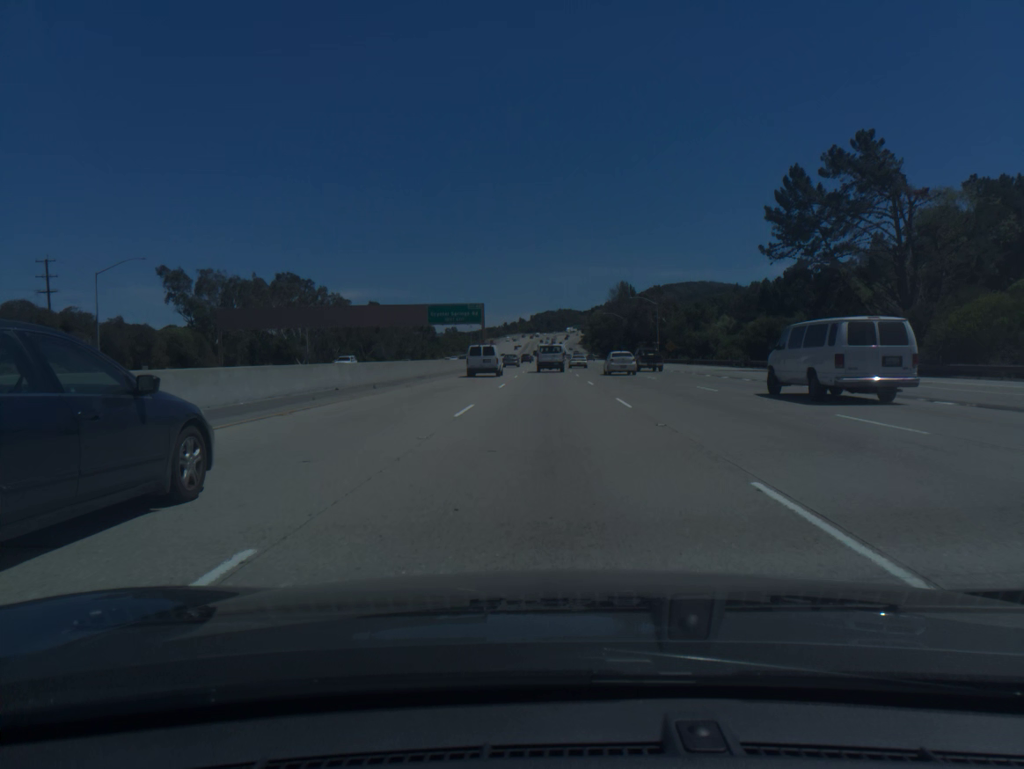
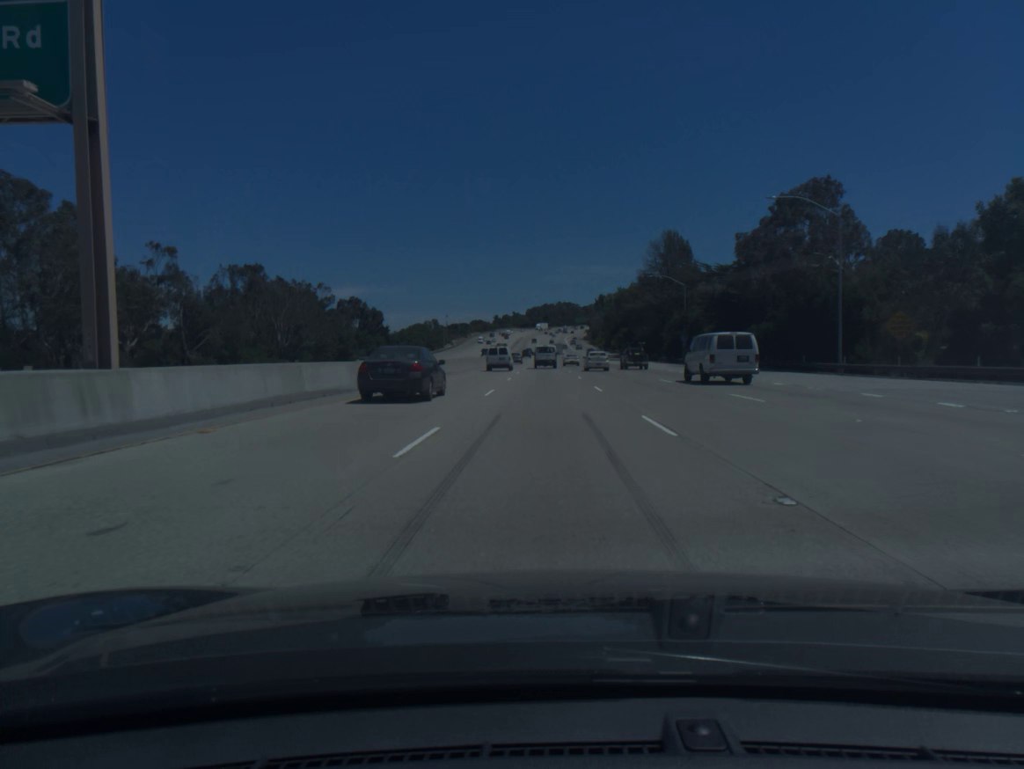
(0.0, +91.7) m; 0°
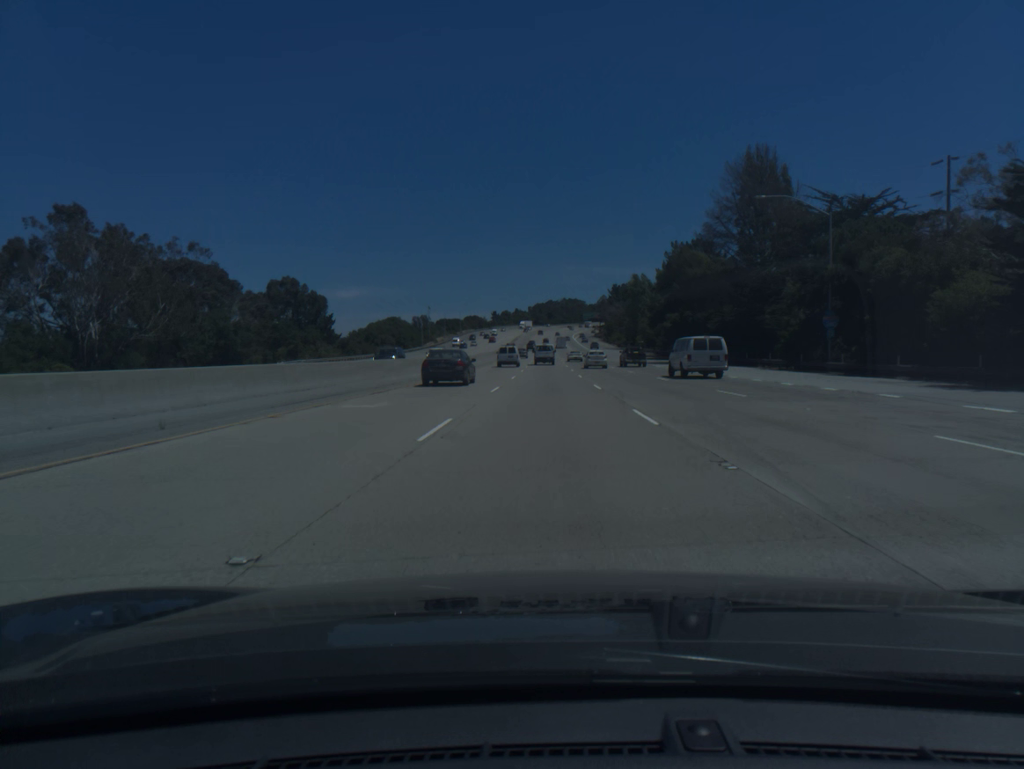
(-0.1, +55.1) m; 0°
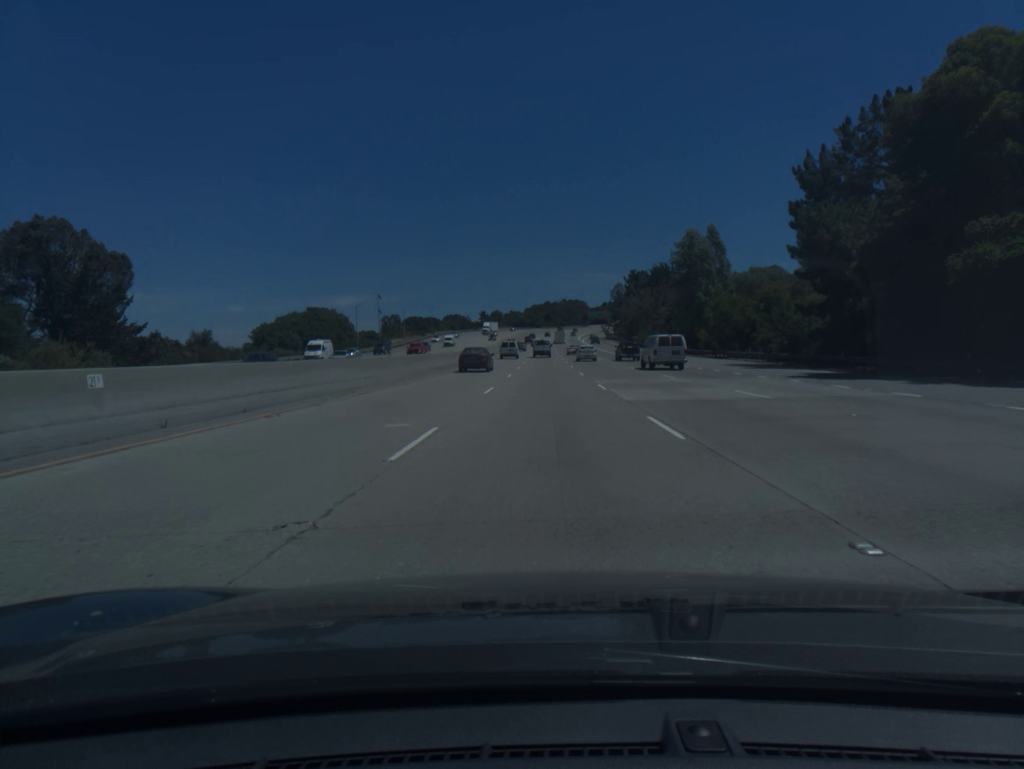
(+0.1, +73.5) m; 0°
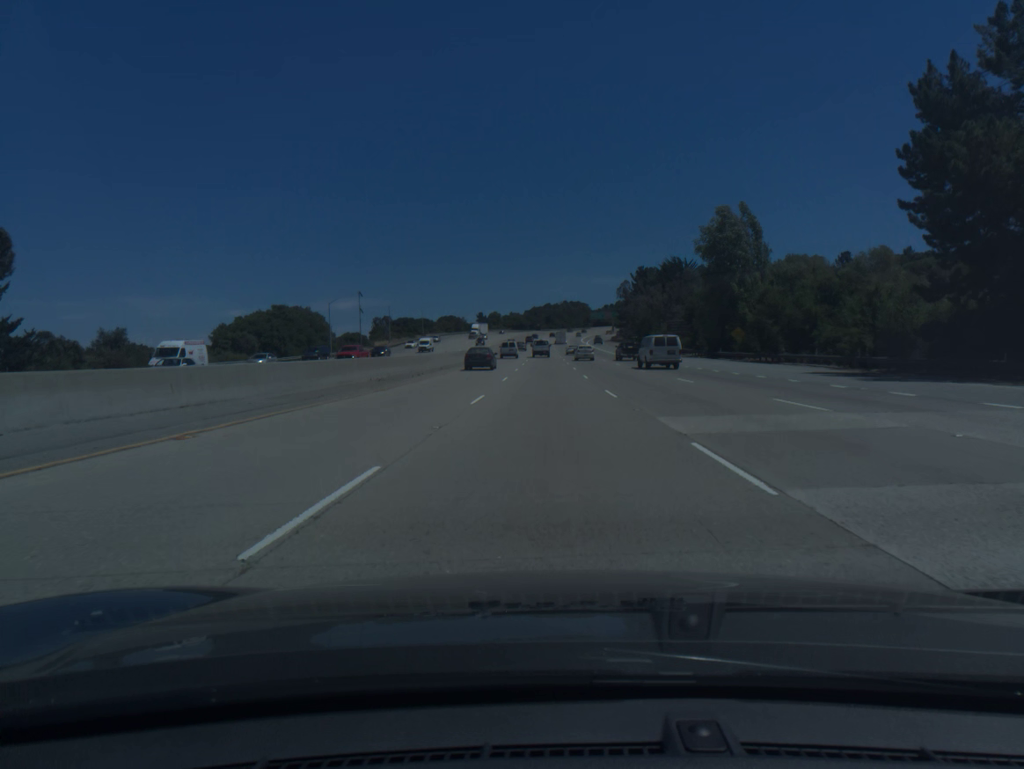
(0.0, +18.3) m; 0°
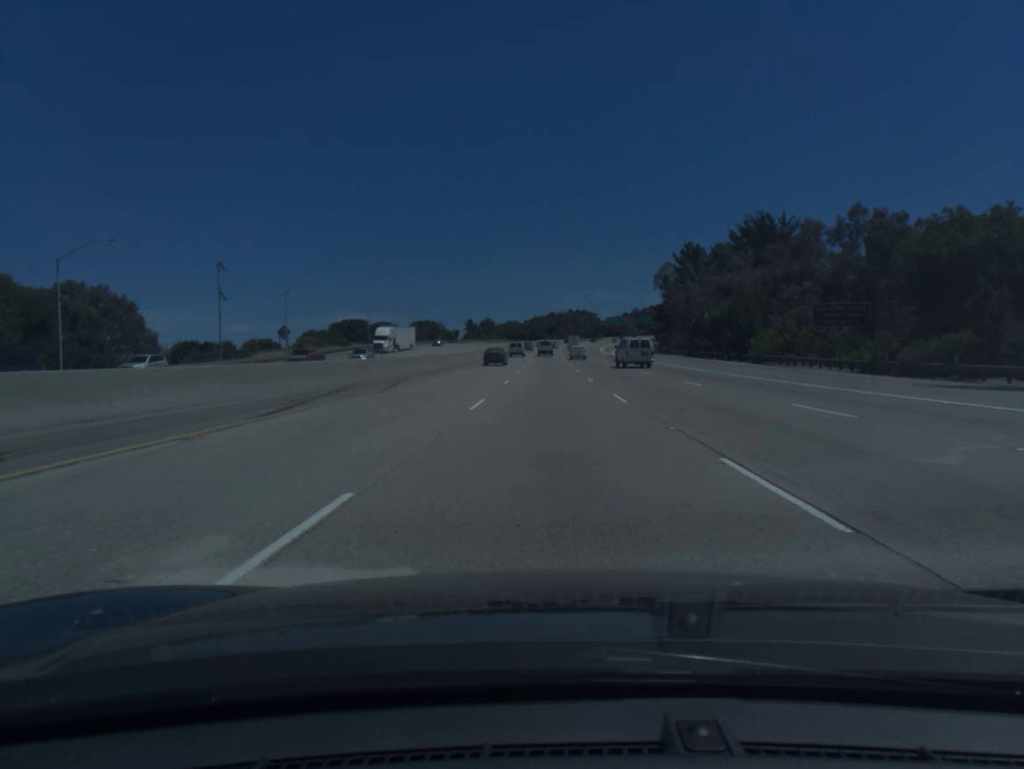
(-0.1, +73.0) m; 0°
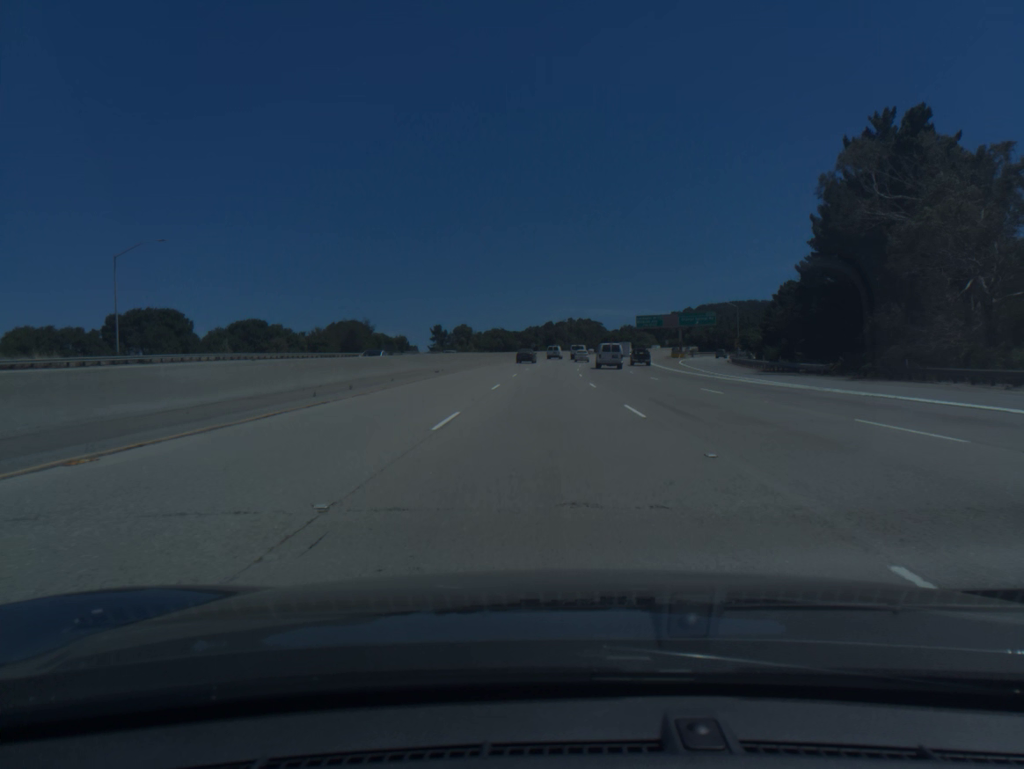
(+0.2, +90.0) m; 0°
